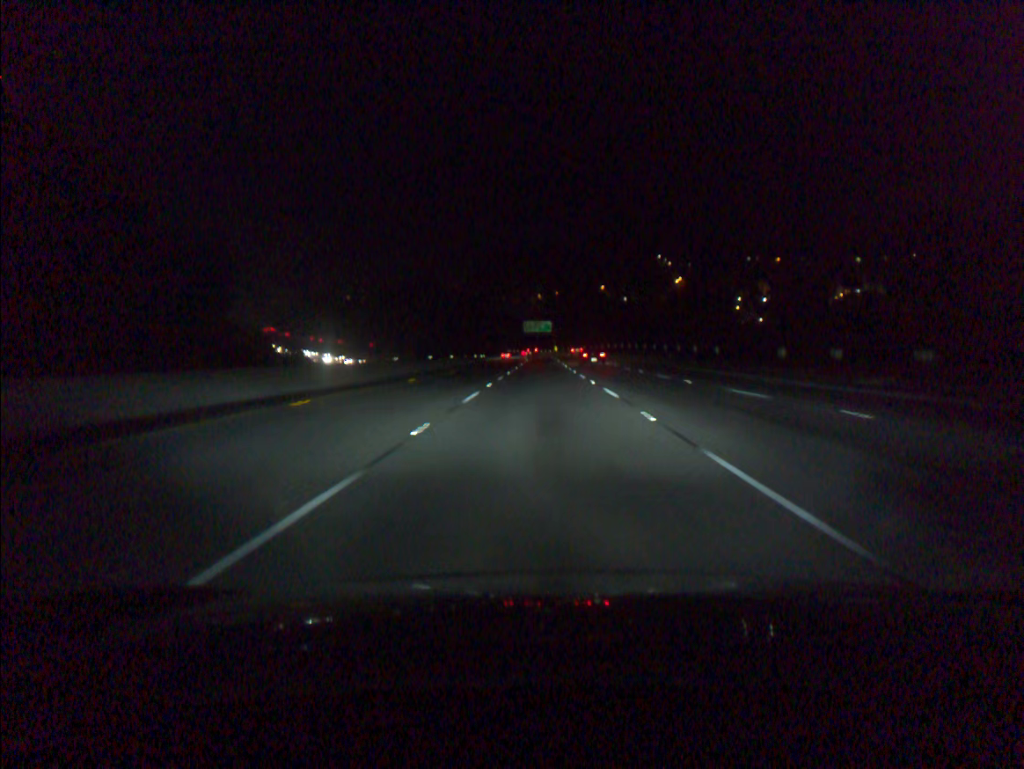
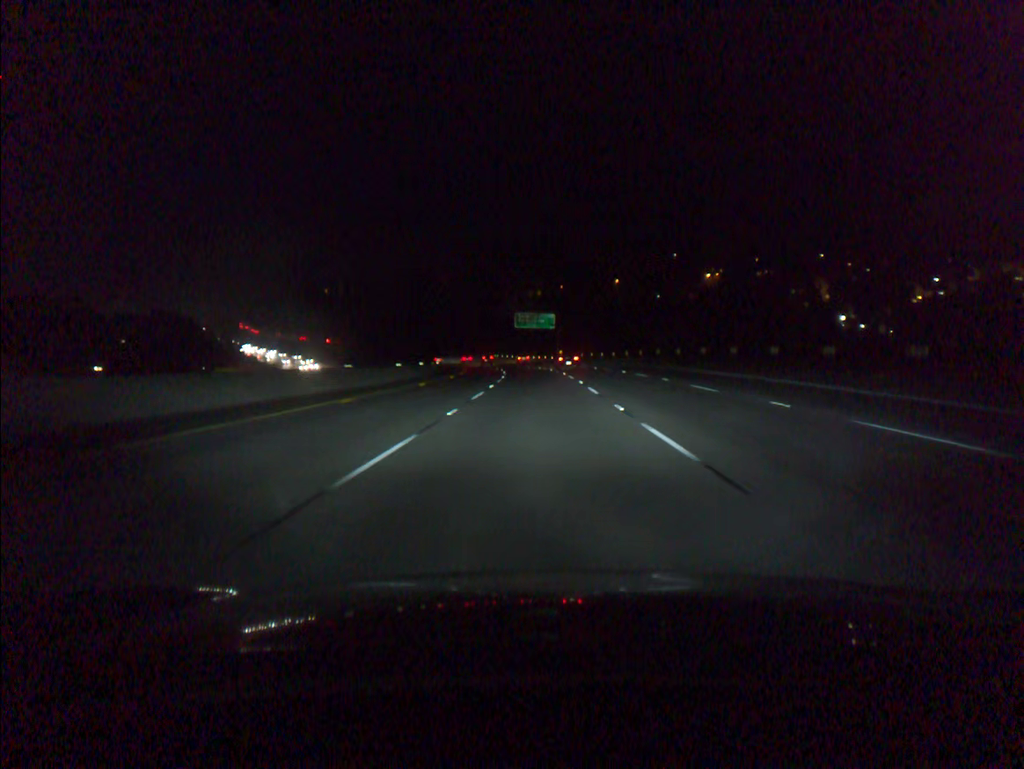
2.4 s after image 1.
(+0.2, +68.6) m; 0°
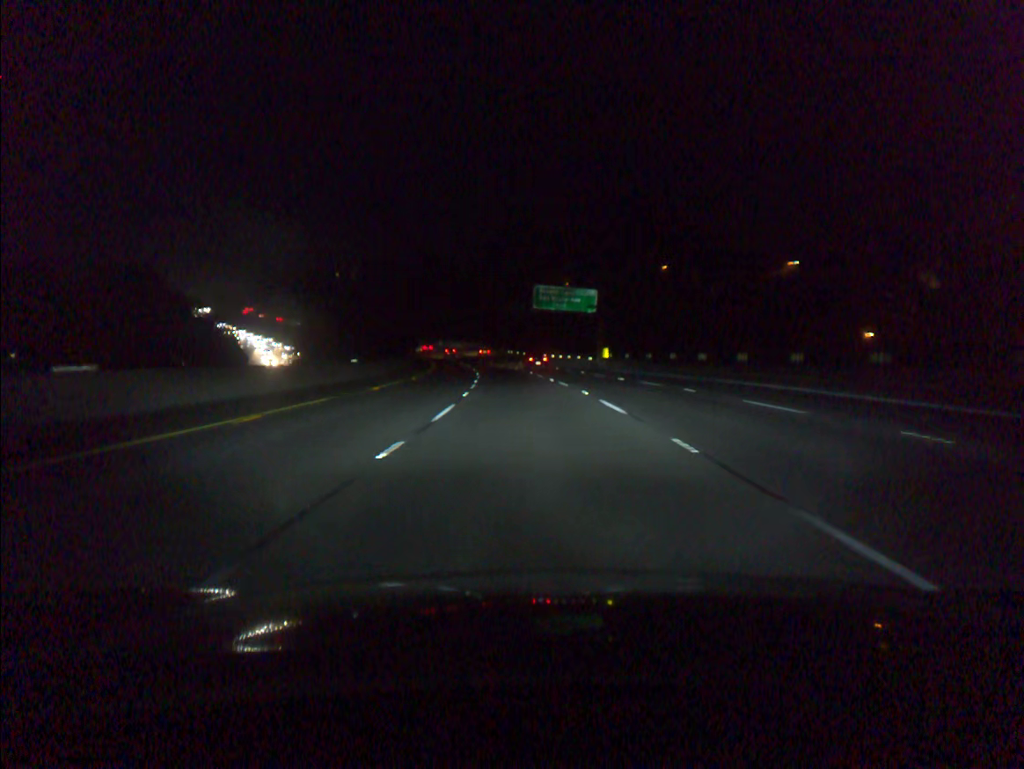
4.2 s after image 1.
(-0.6, +51.4) m; -2°
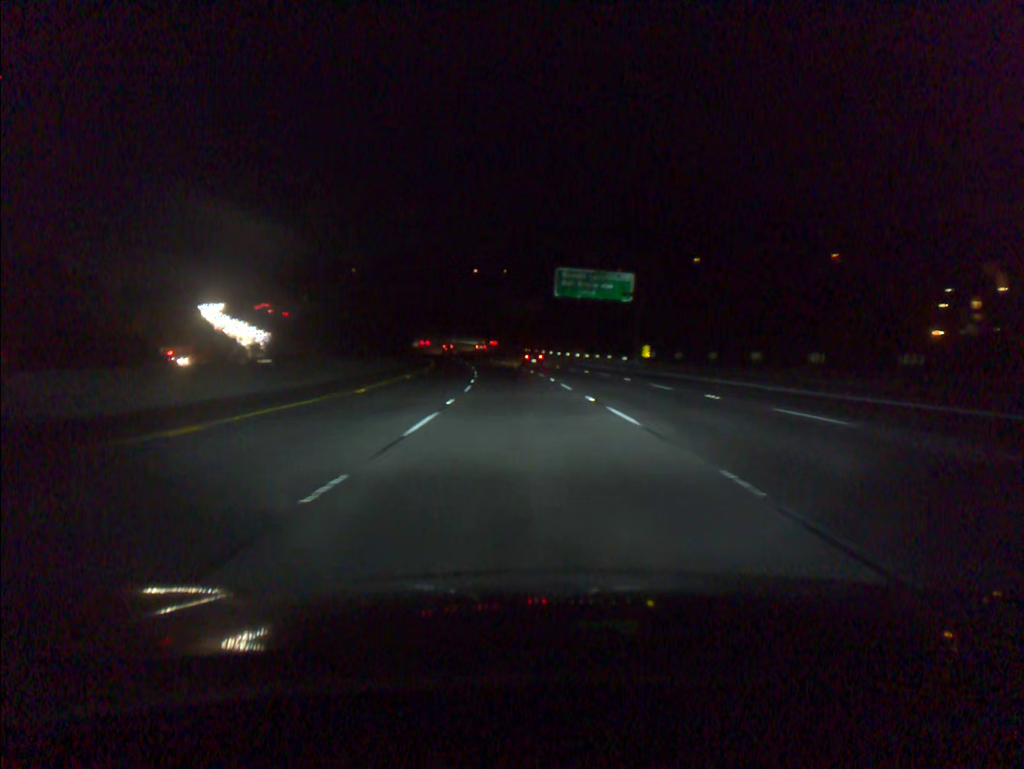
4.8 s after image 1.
(-0.2, +17.2) m; -1°
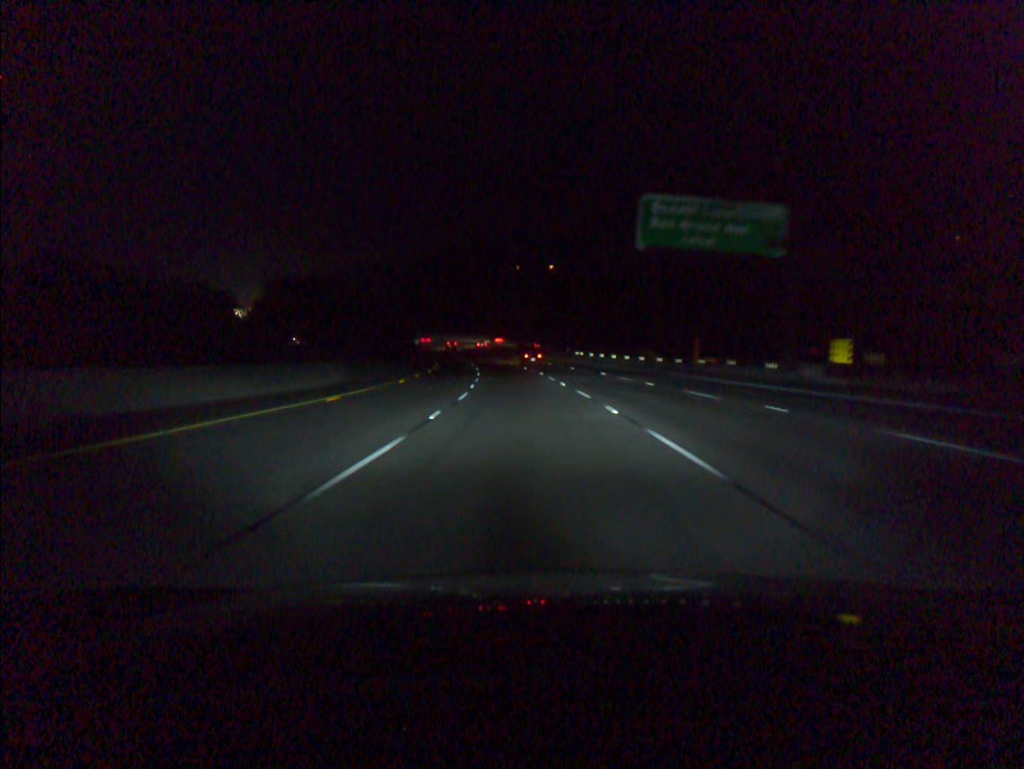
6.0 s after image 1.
(-1.0, +34.4) m; -3°
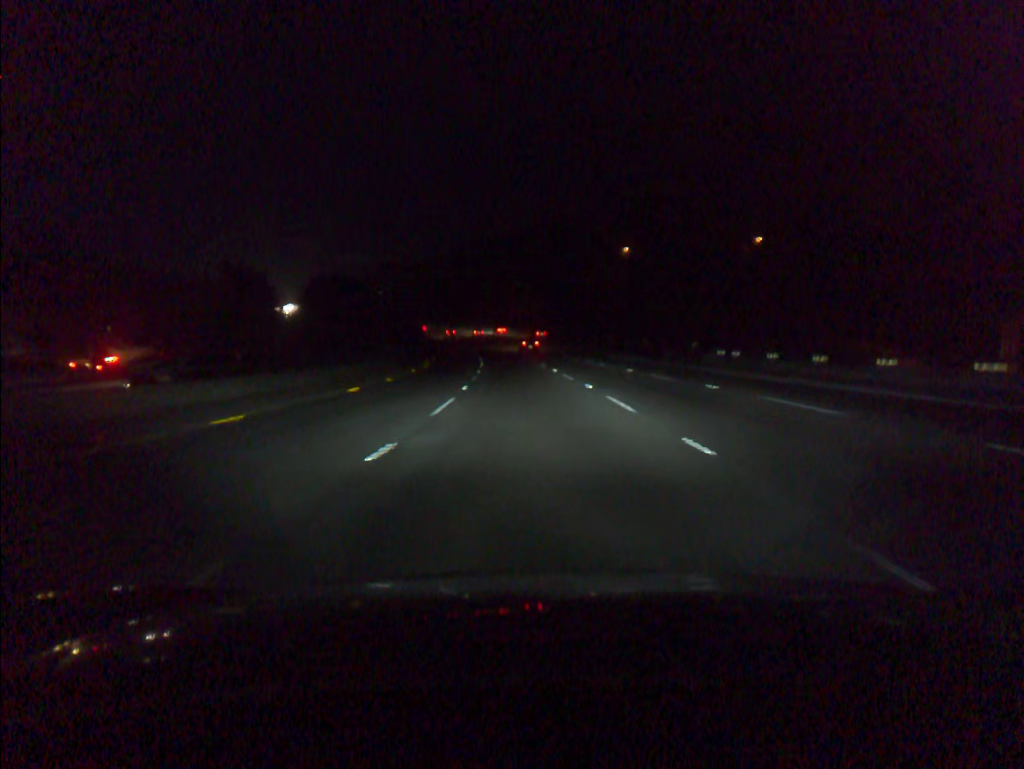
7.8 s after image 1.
(-2.2, +51.4) m; -5°
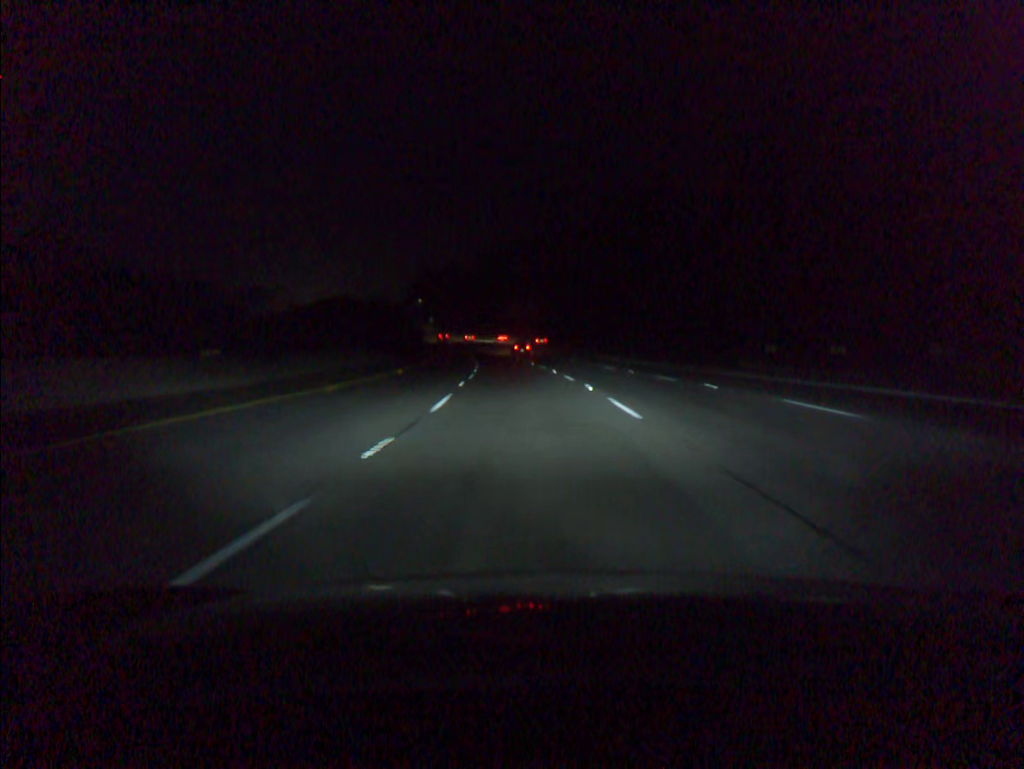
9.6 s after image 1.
(-1.9, +51.2) m; -4°
